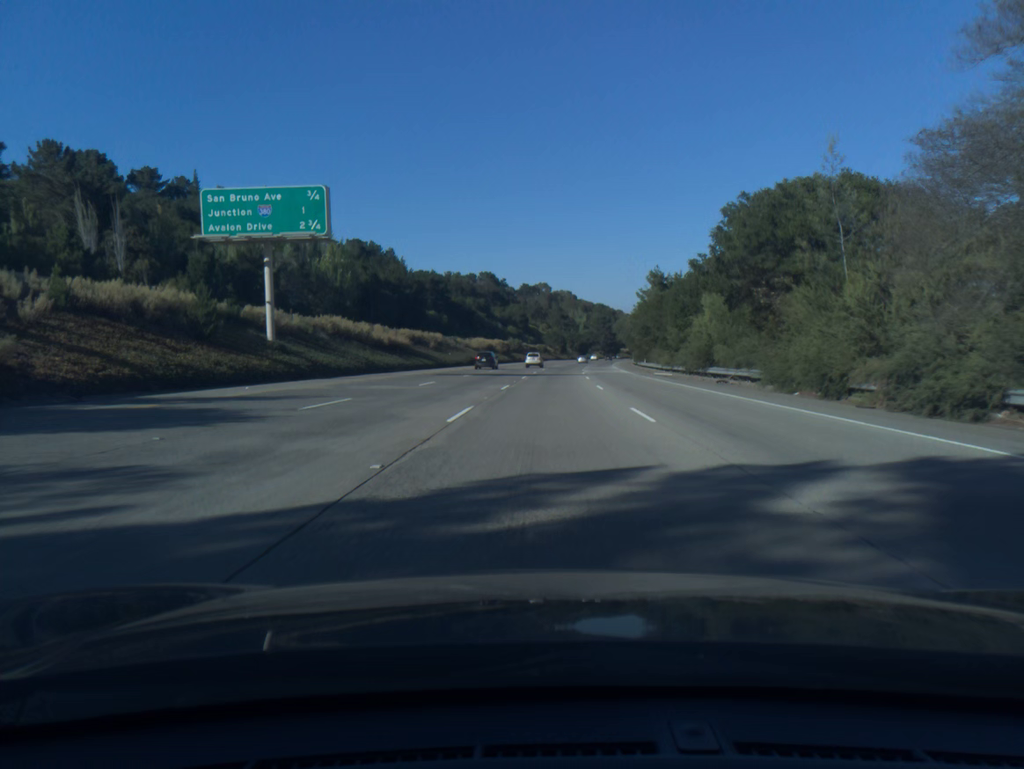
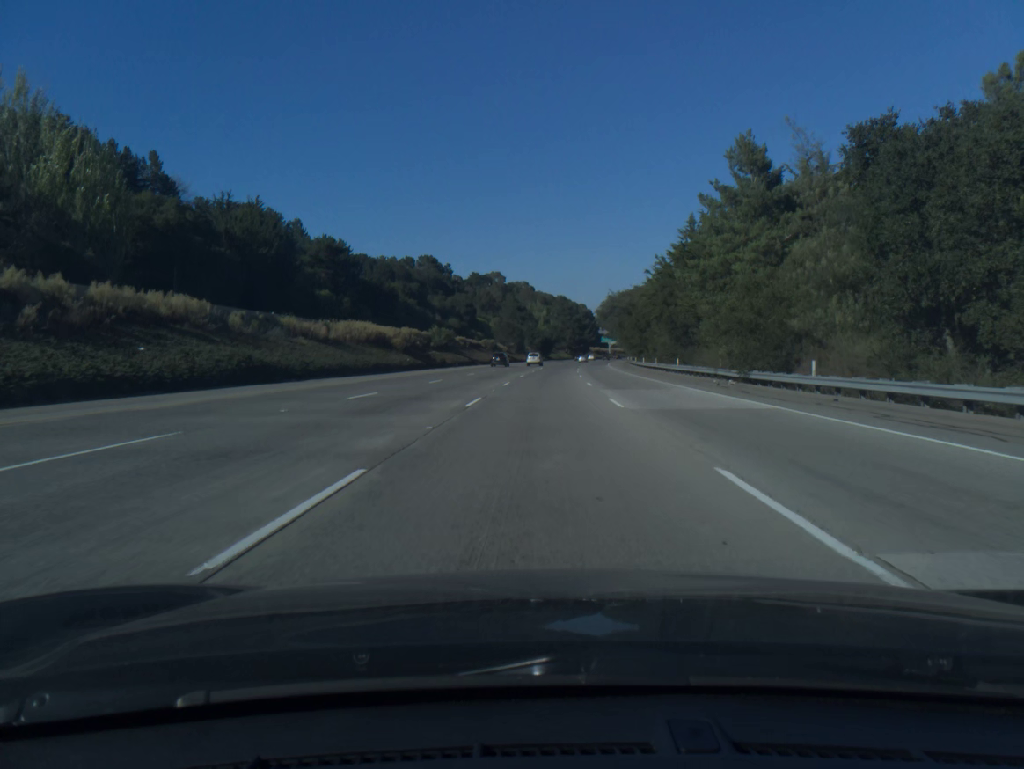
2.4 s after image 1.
(+1.8, +67.9) m; +3°
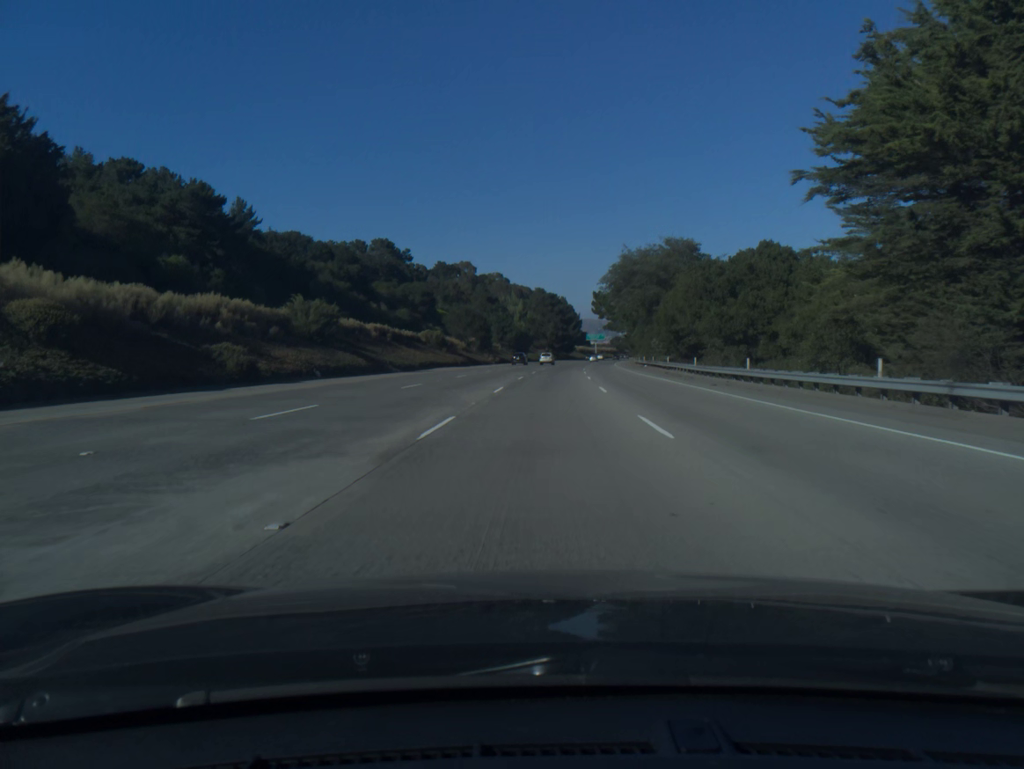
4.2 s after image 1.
(+0.8, +51.0) m; +2°
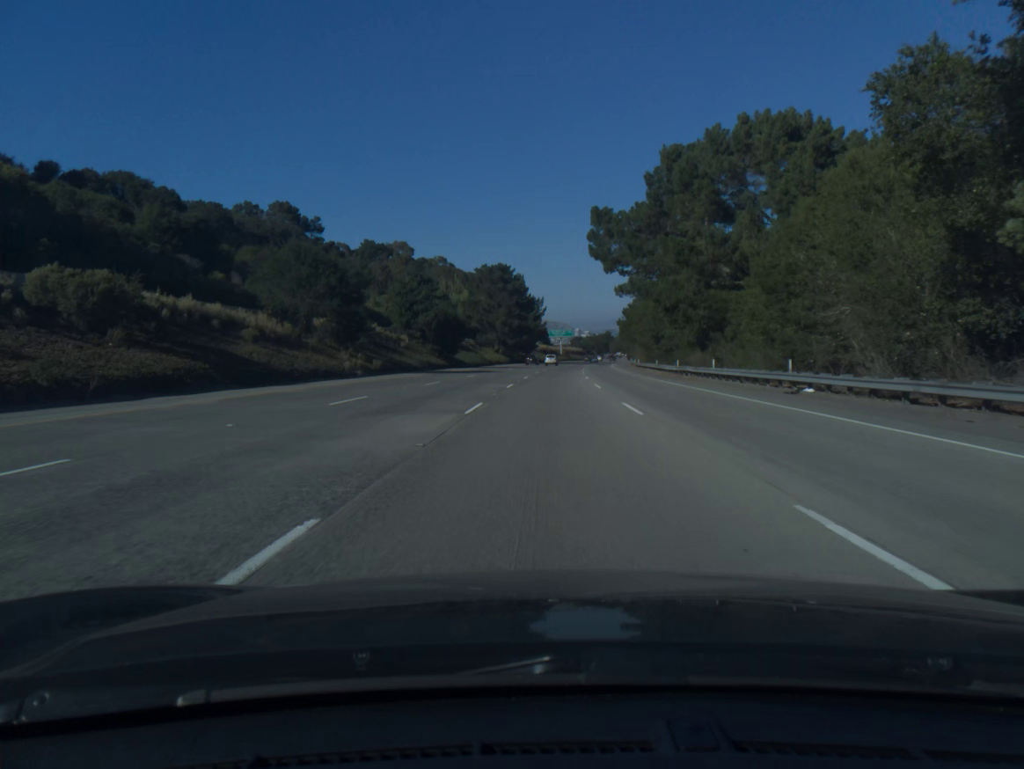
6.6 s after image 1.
(+1.7, +68.1) m; +3°
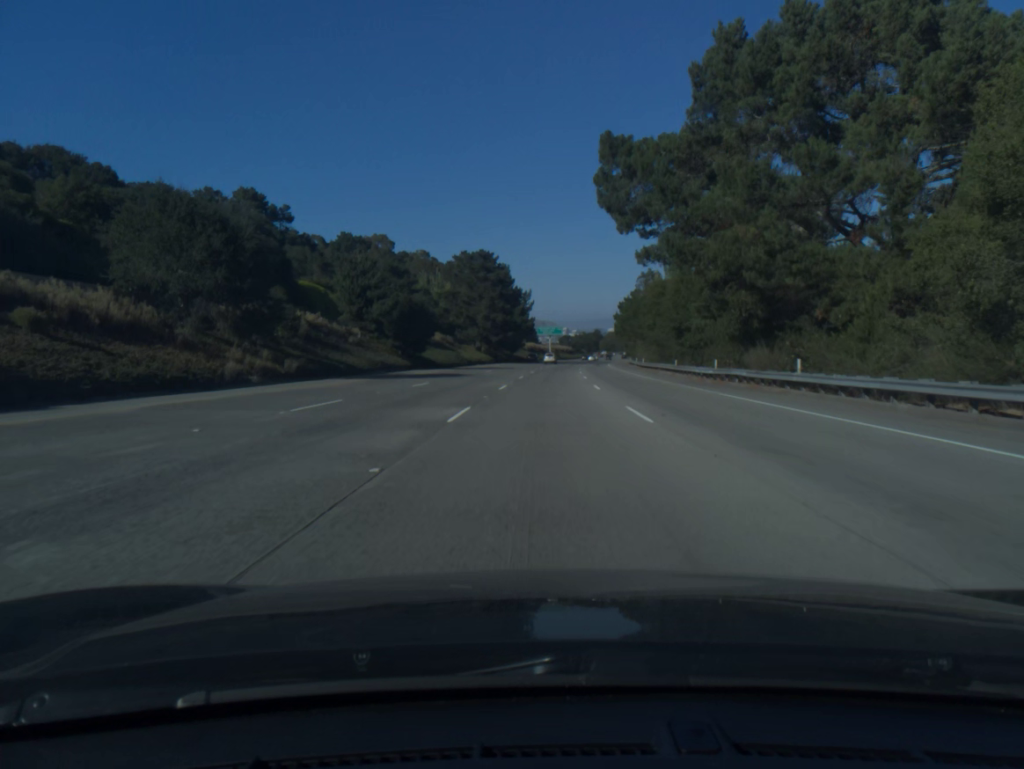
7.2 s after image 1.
(+0.1, +17.0) m; +1°
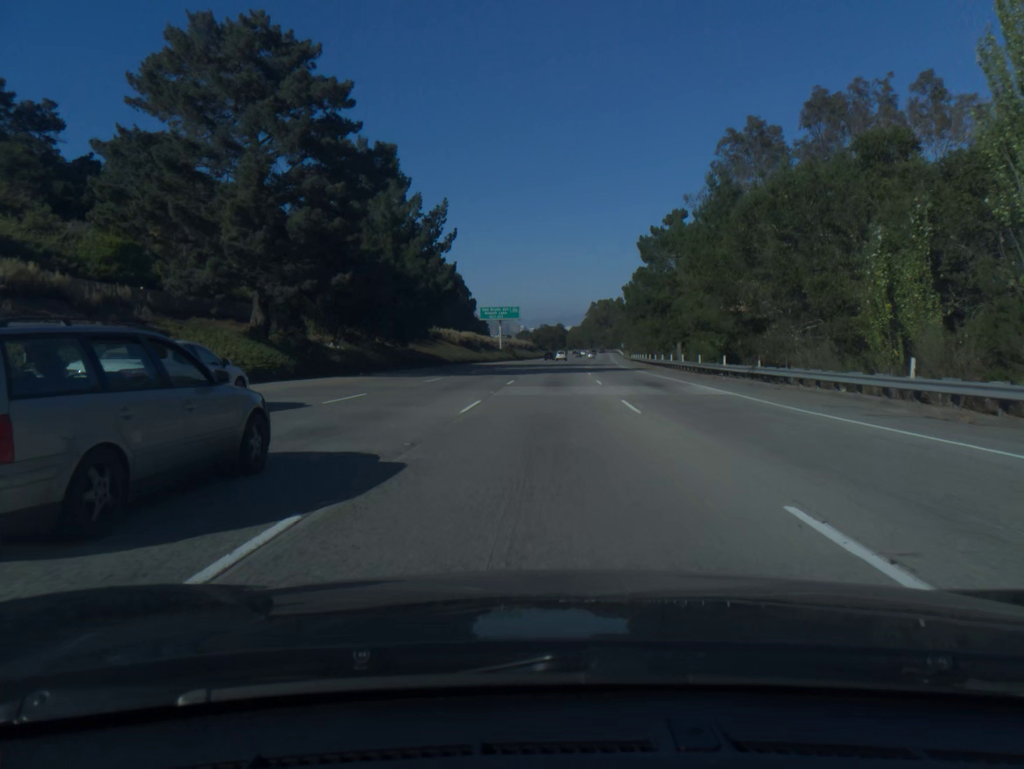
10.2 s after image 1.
(+2.4, +85.1) m; +3°
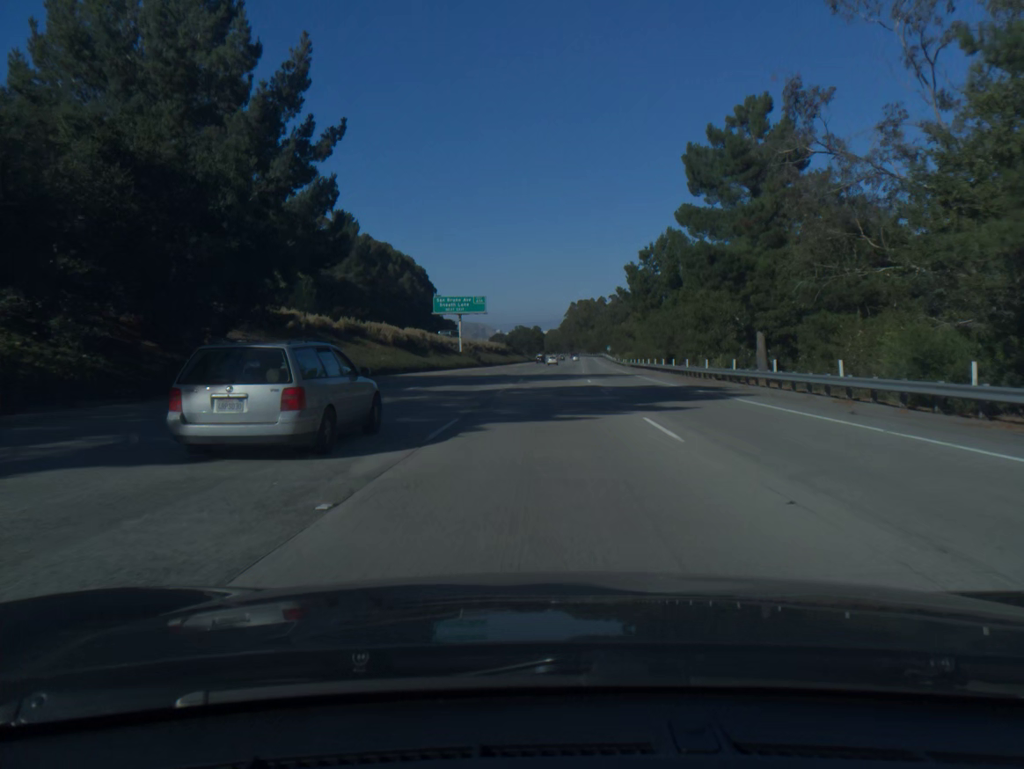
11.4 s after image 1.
(+0.5, +34.0) m; +2°
